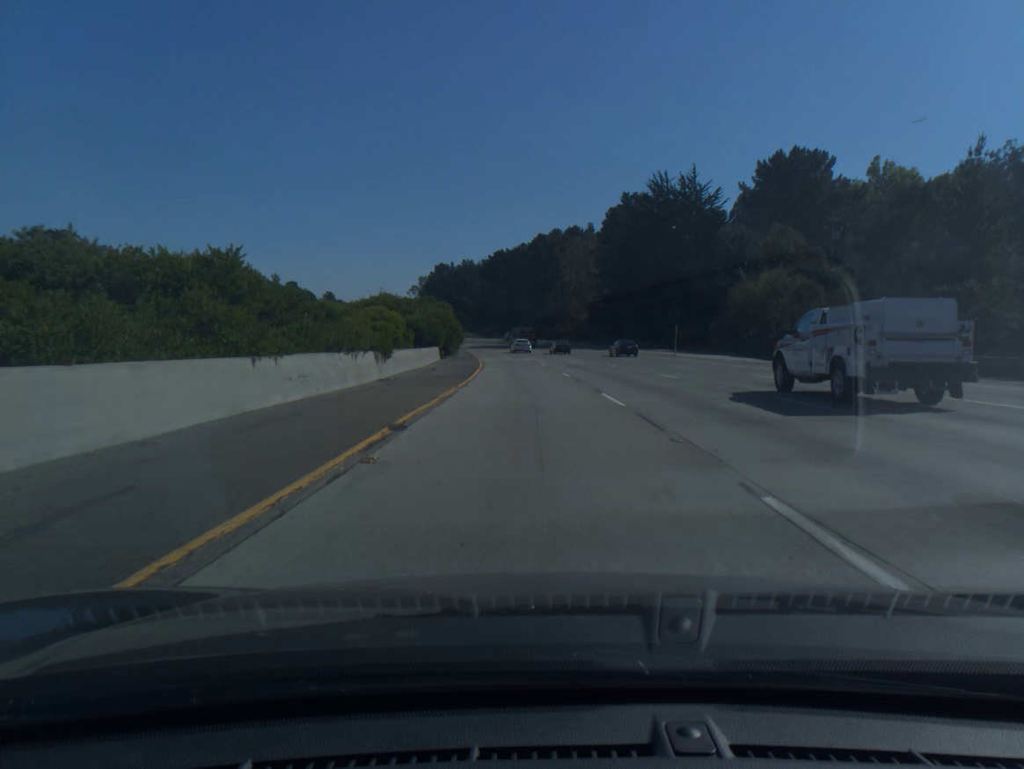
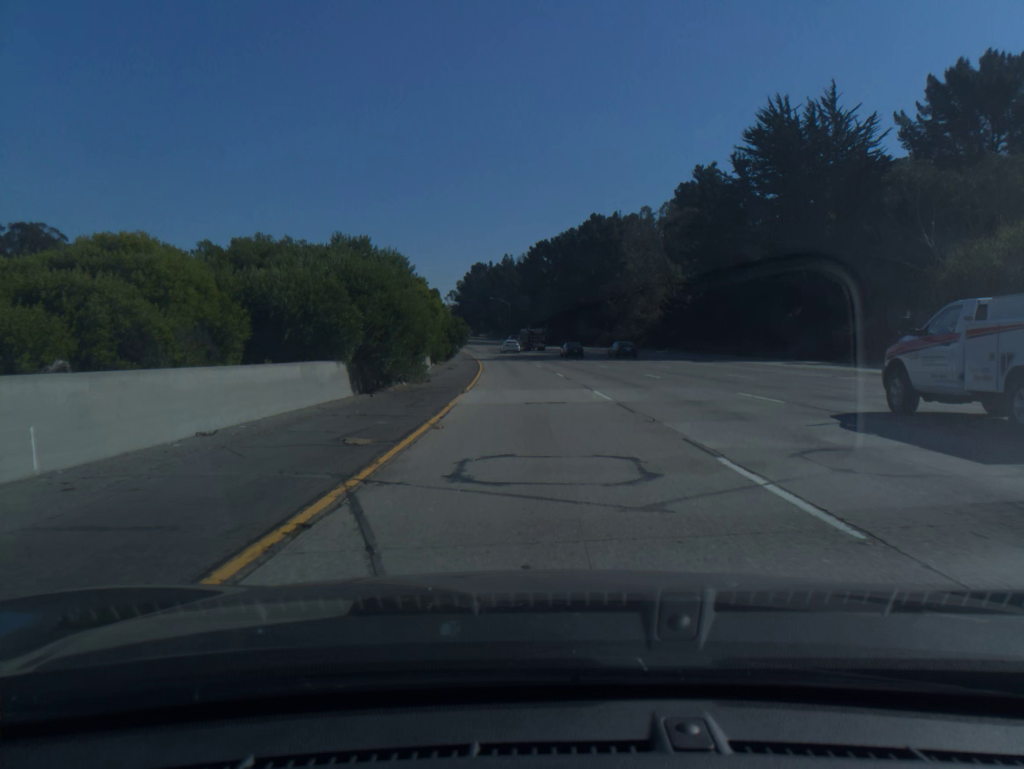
(-1.2, +40.0) m; -3°
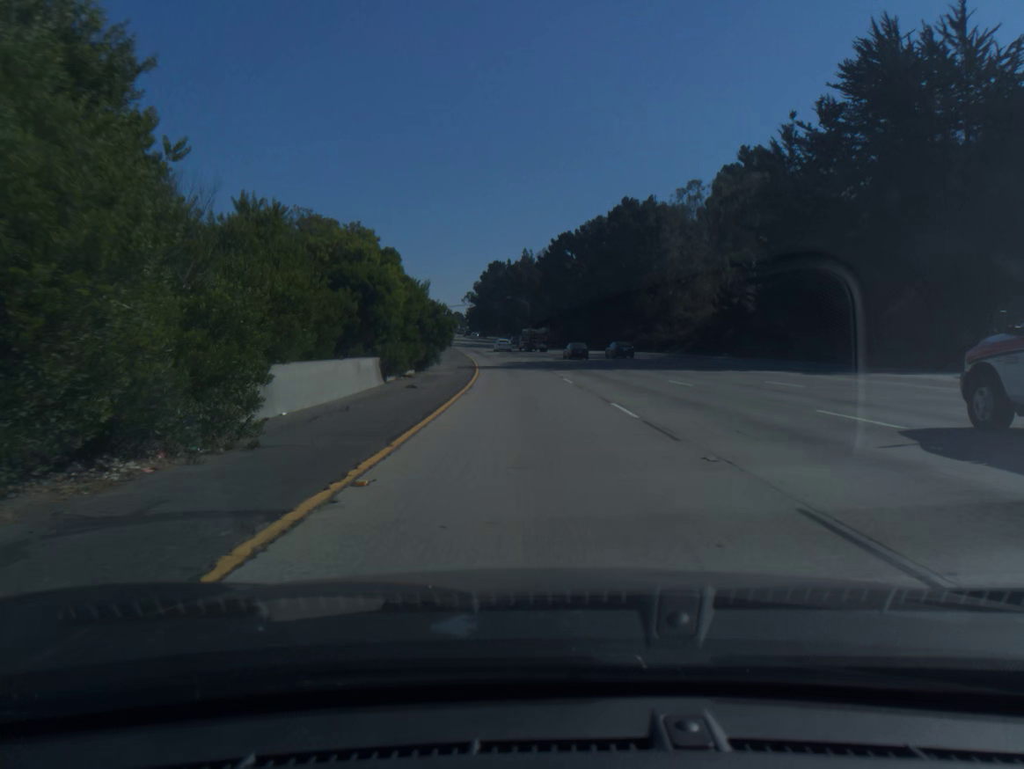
(-0.3, +19.9) m; -2°
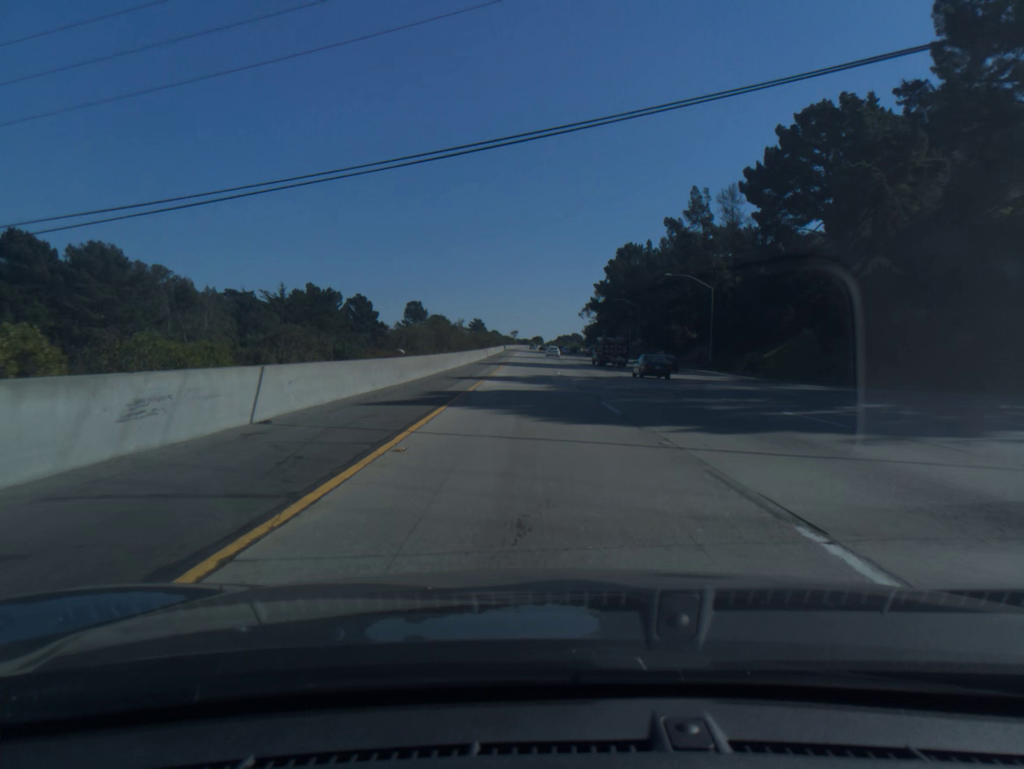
(-7.8, +99.0) m; -9°
